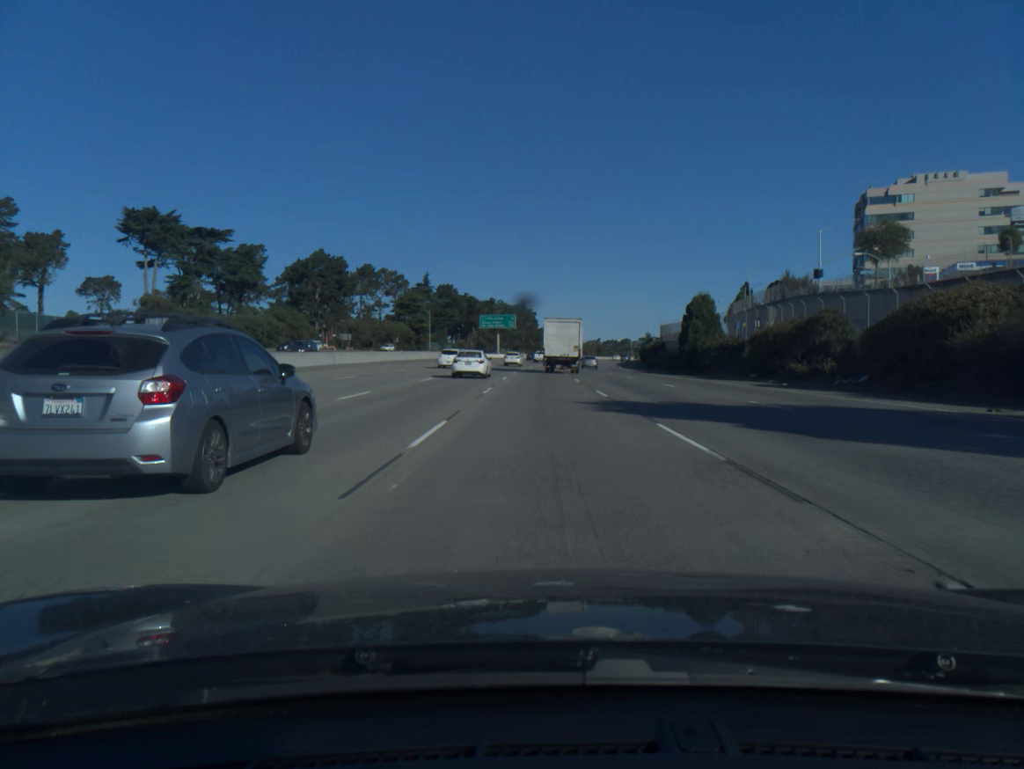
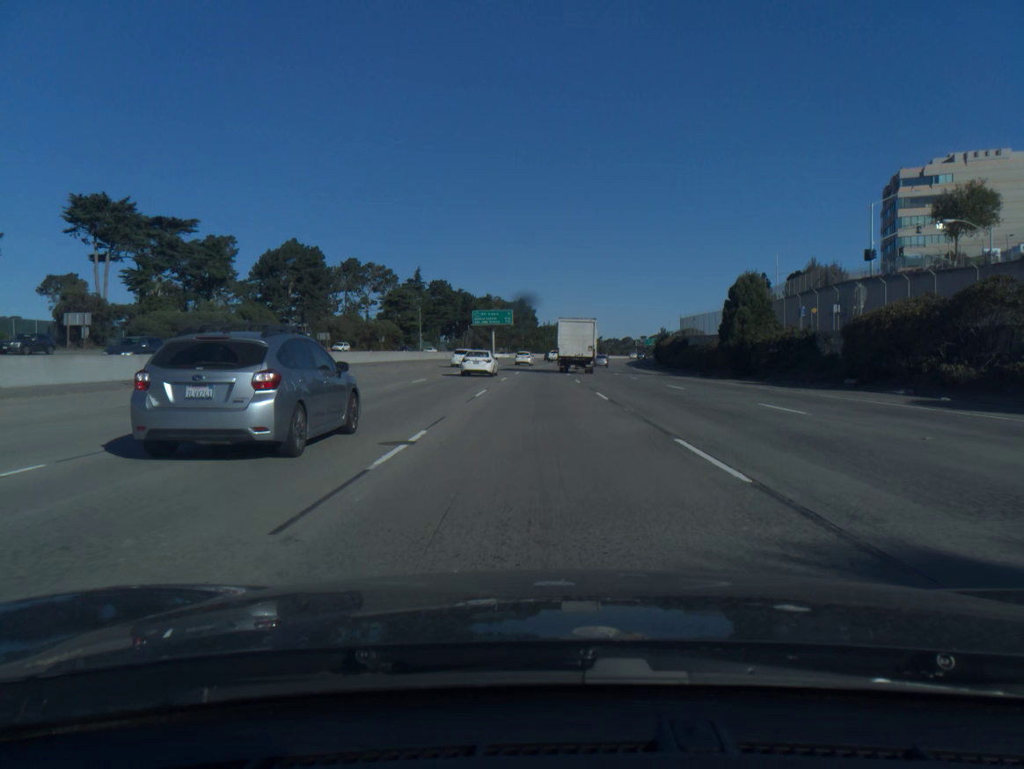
(0.0, +16.0) m; 0°
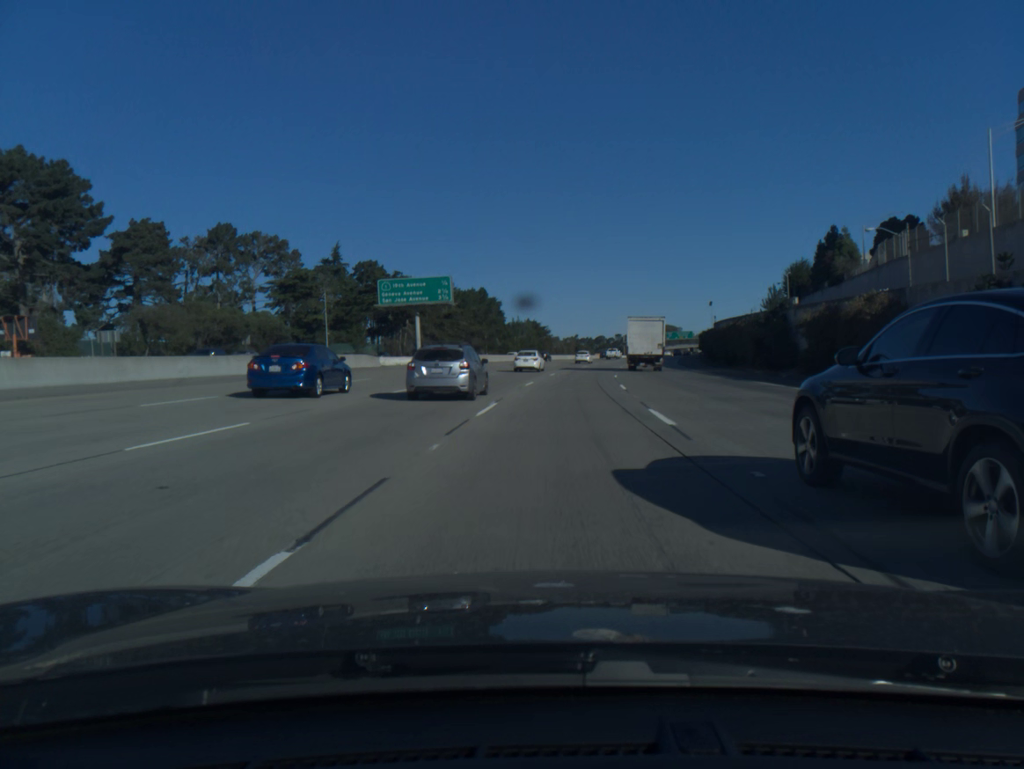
(+0.2, +65.5) m; +2°
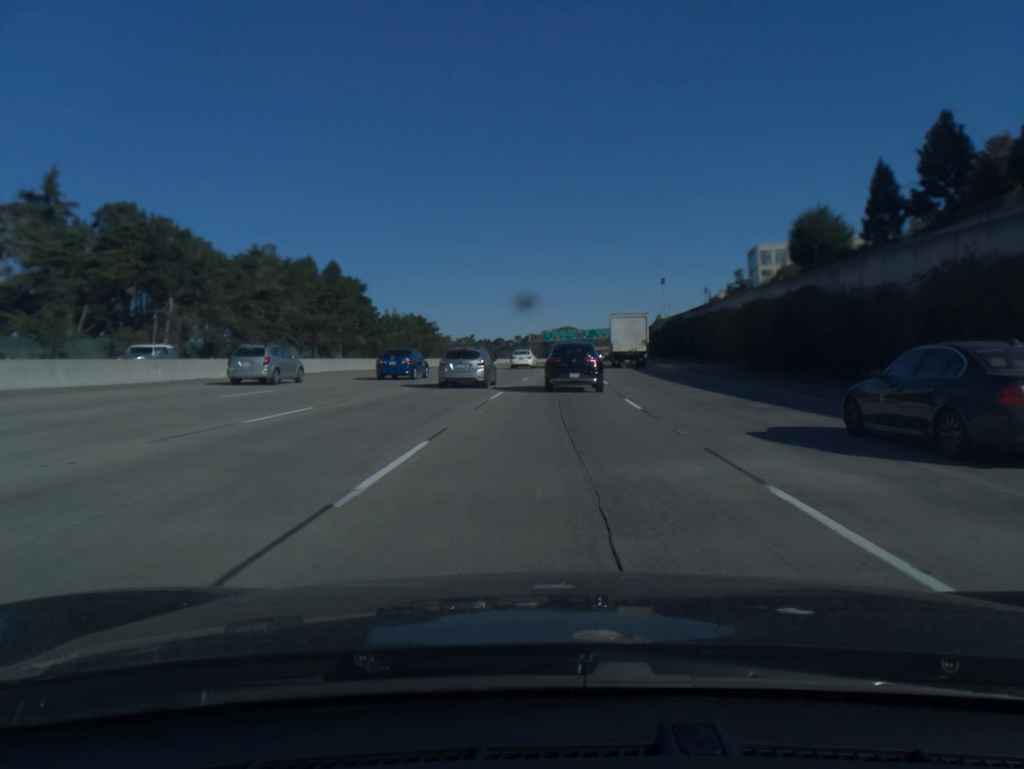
(+4.4, +66.9) m; +7°
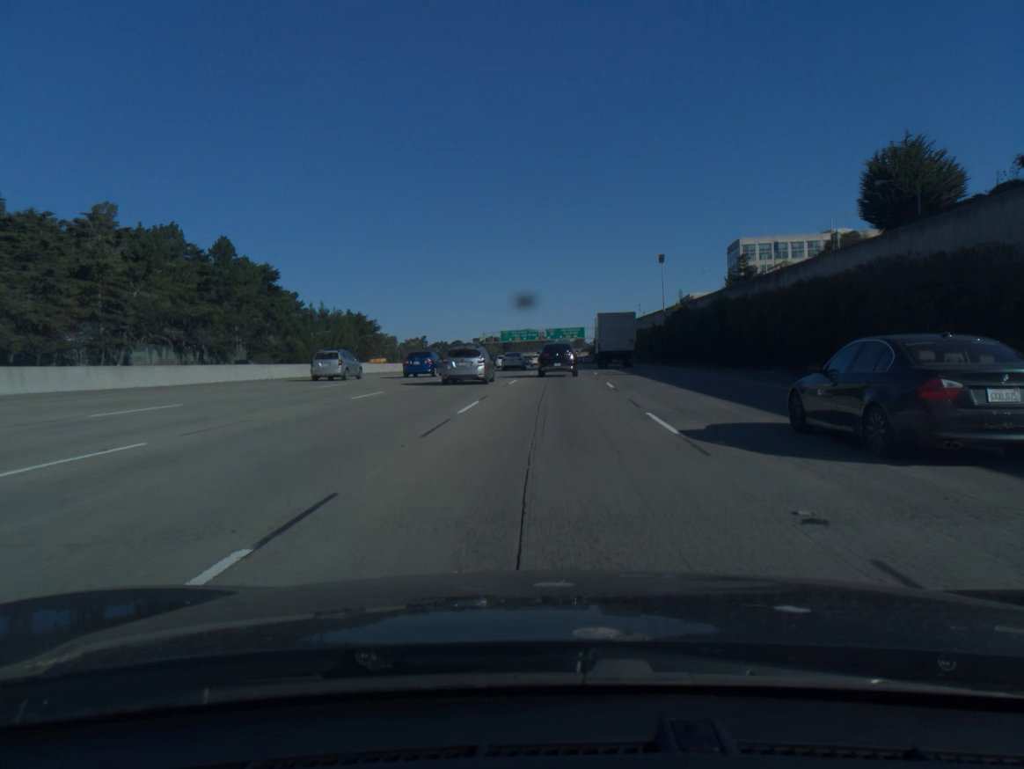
(+0.9, +34.9) m; +3°
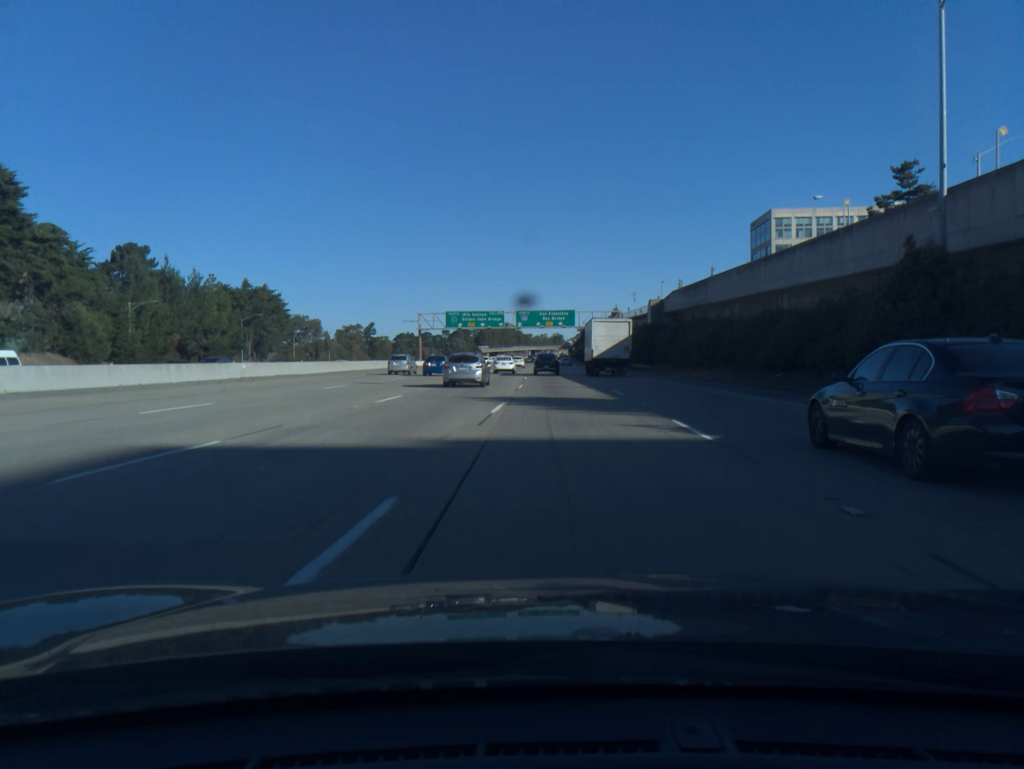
(+1.8, +70.8) m; +2°
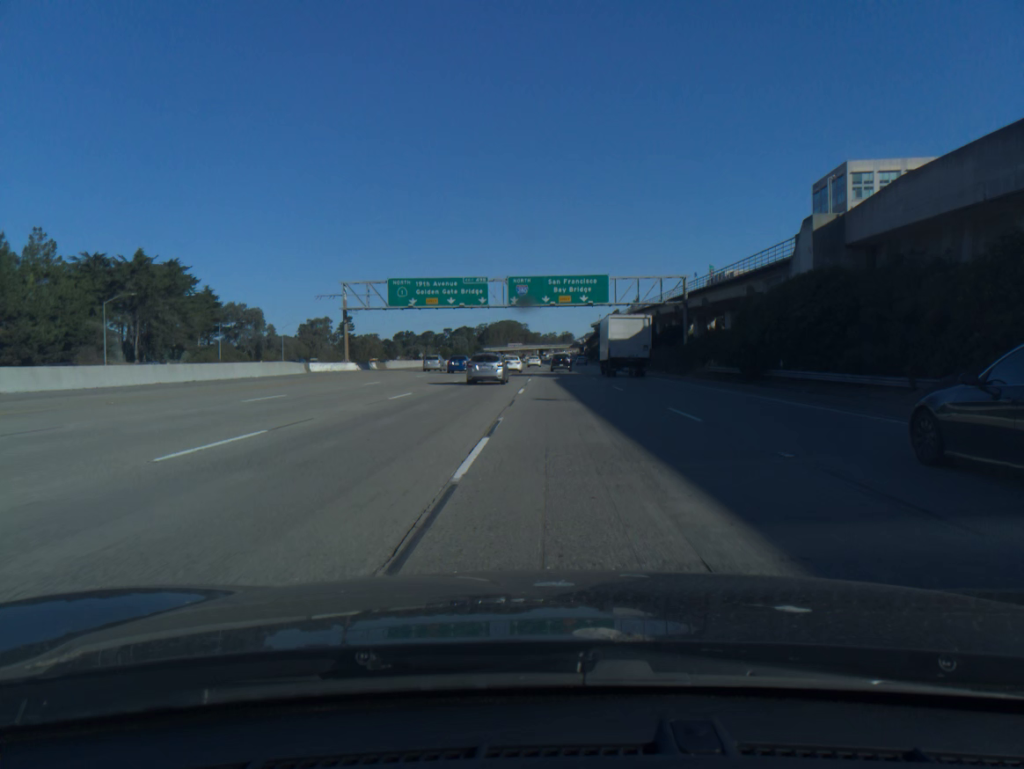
(0.0, +53.5) m; 0°
